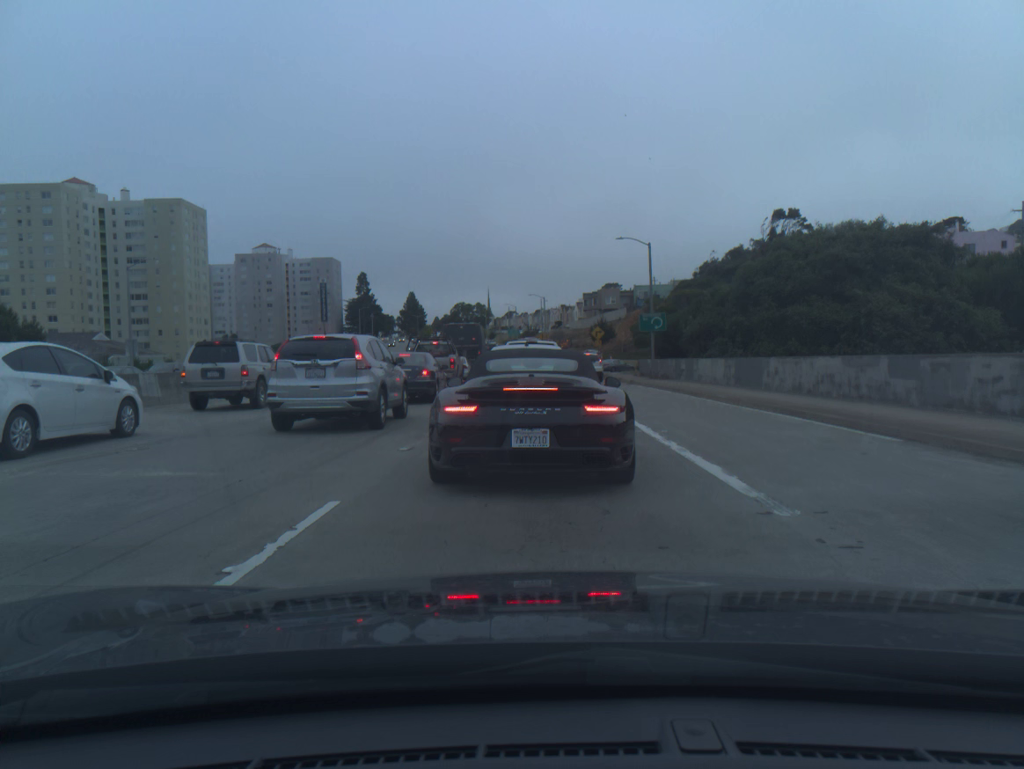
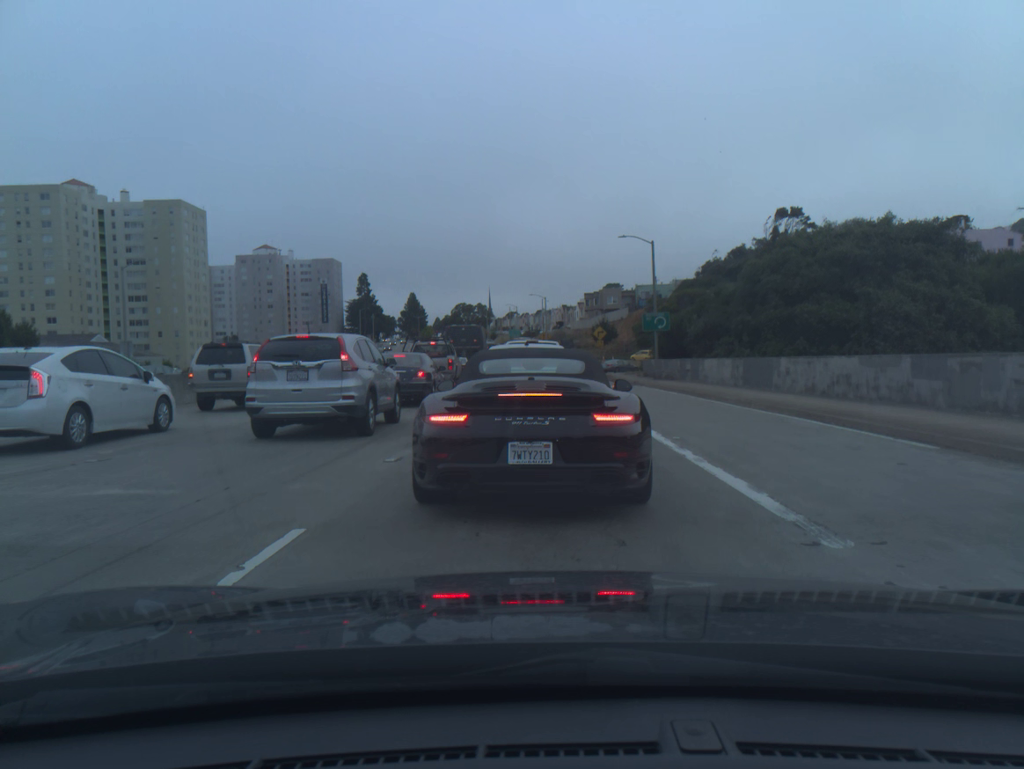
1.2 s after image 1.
(0.0, +1.0) m; 0°
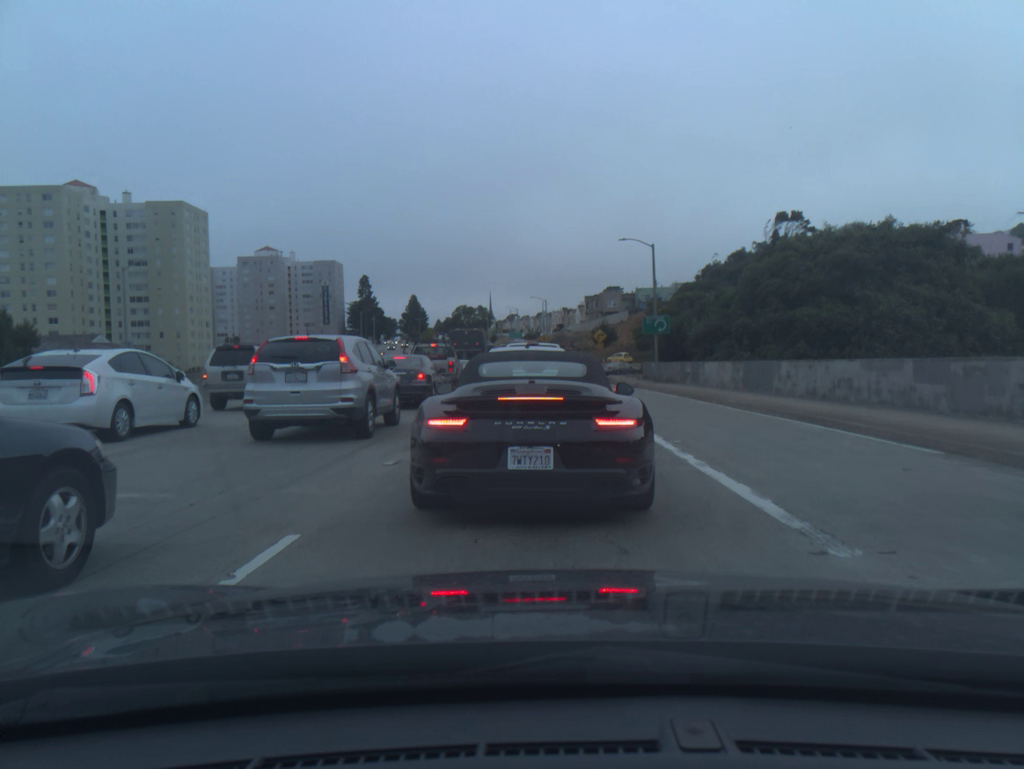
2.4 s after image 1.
(0.0, +0.1) m; 0°
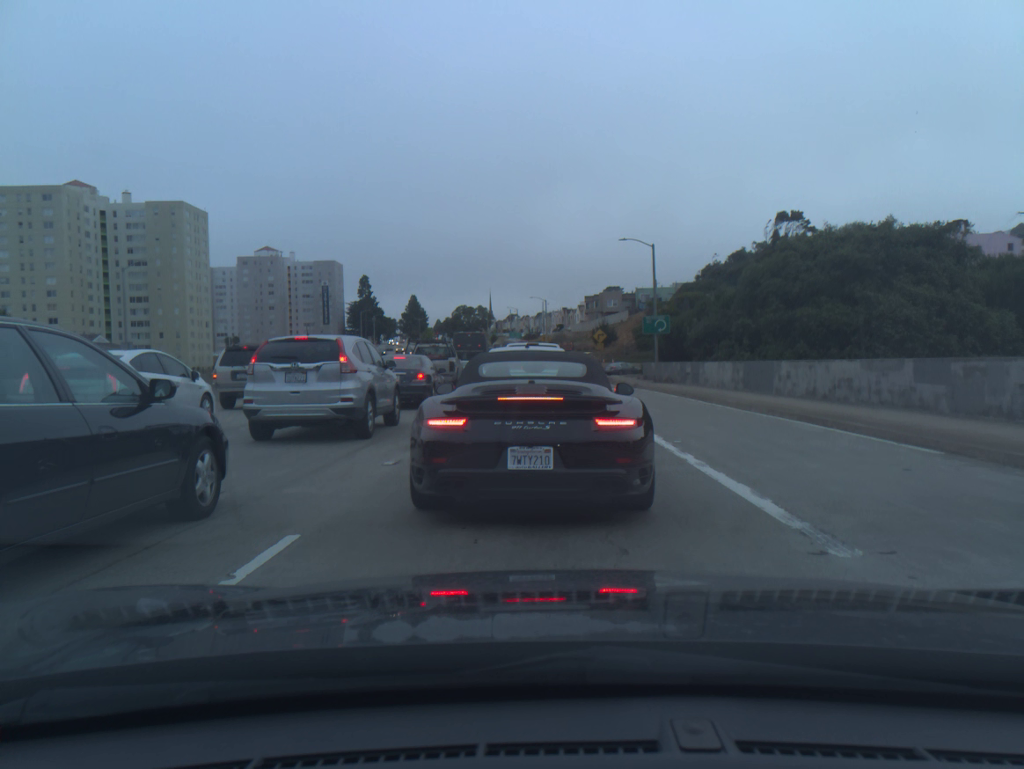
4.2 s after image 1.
(0.0, 0.0) m; 0°
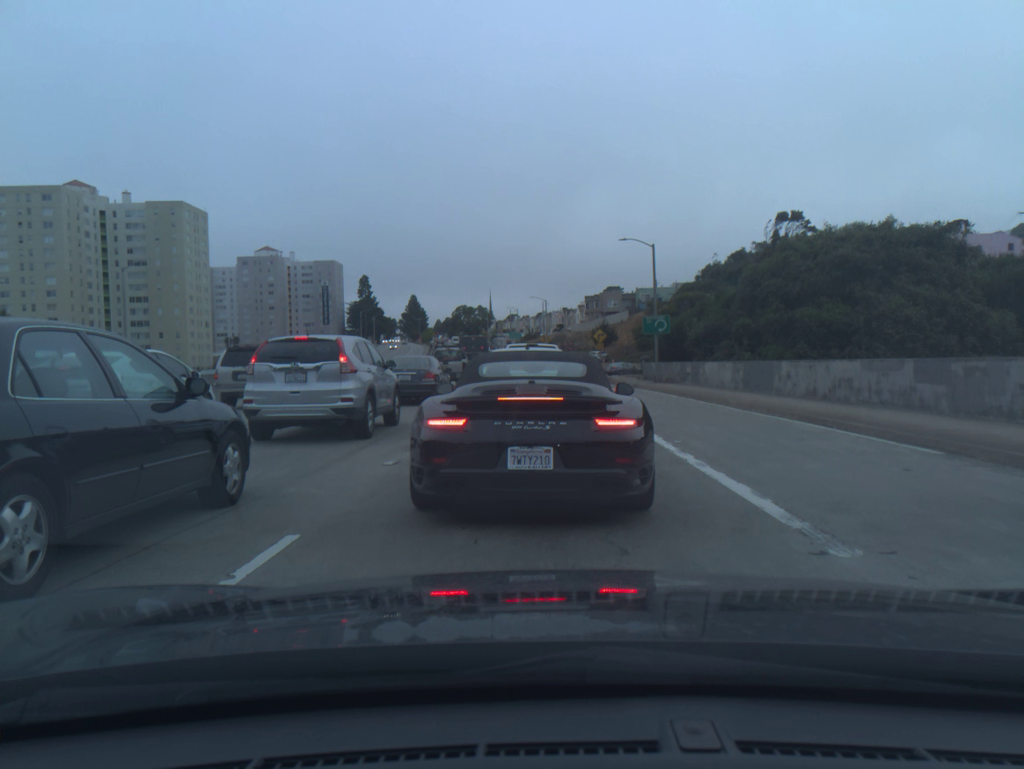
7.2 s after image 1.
(-0.1, -0.1) m; 0°
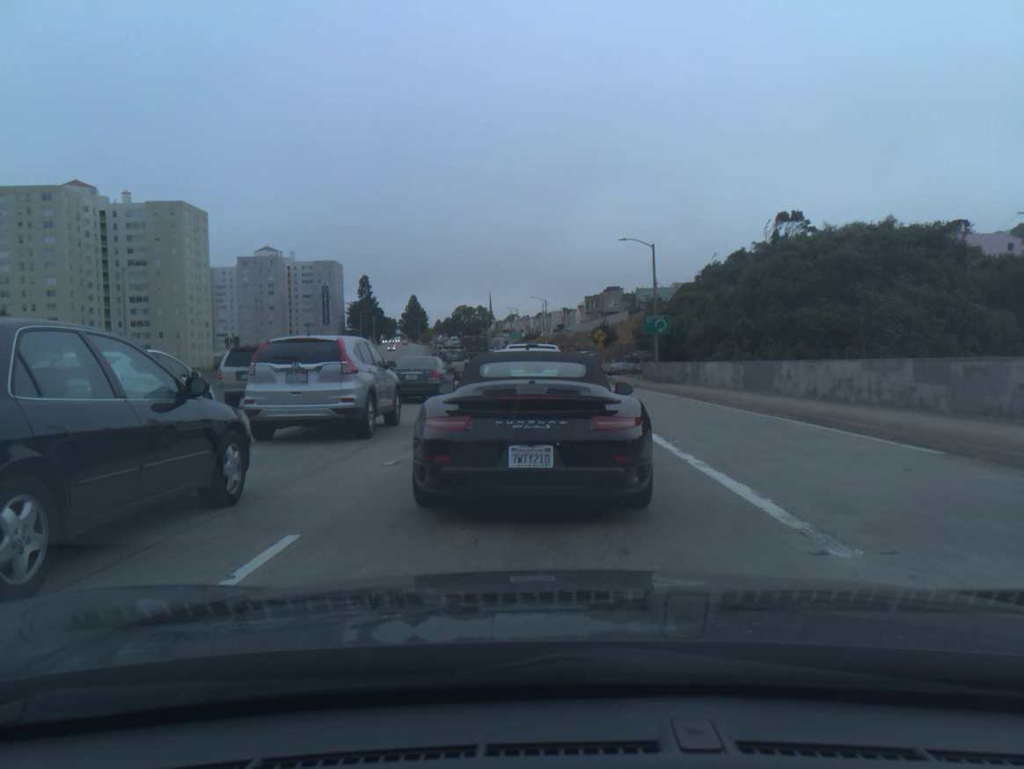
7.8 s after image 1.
(0.0, 0.0) m; 0°
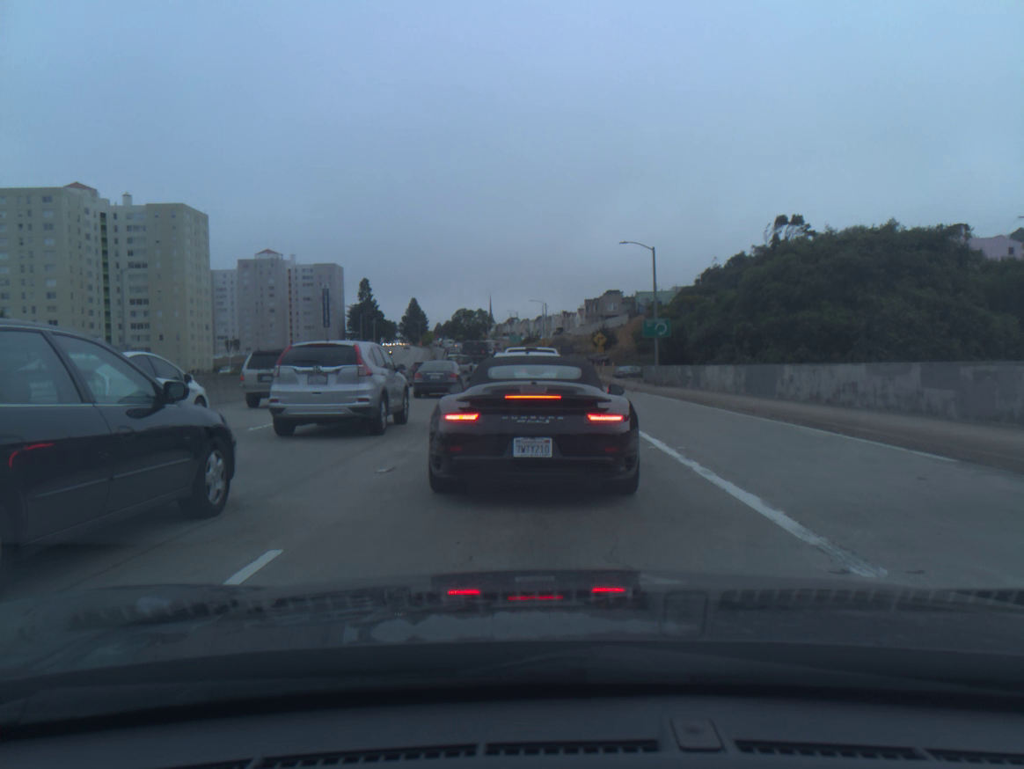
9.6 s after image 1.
(0.0, +0.3) m; 0°
